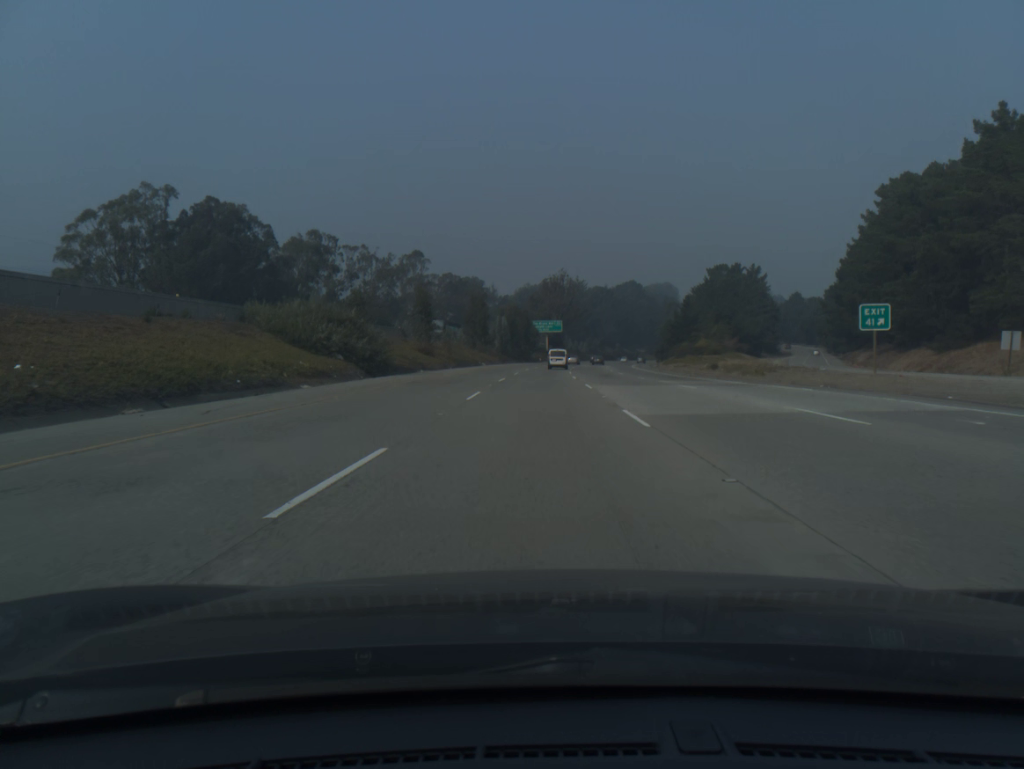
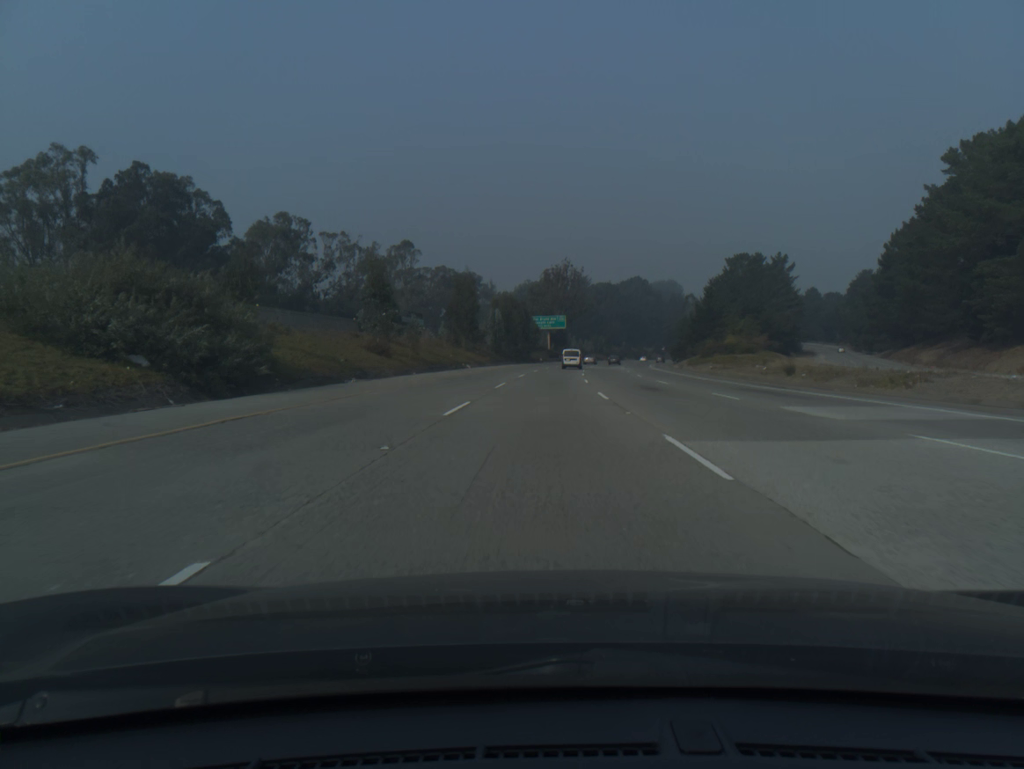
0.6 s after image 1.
(0.0, +20.0) m; 0°
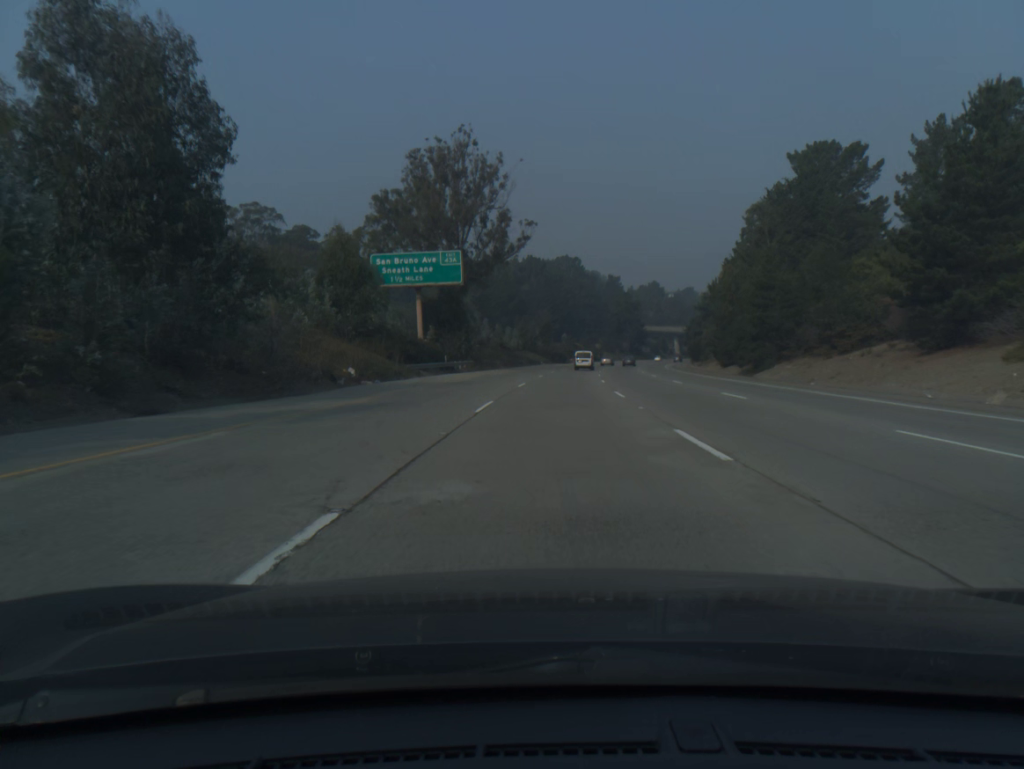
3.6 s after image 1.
(+4.2, +100.4) m; +6°
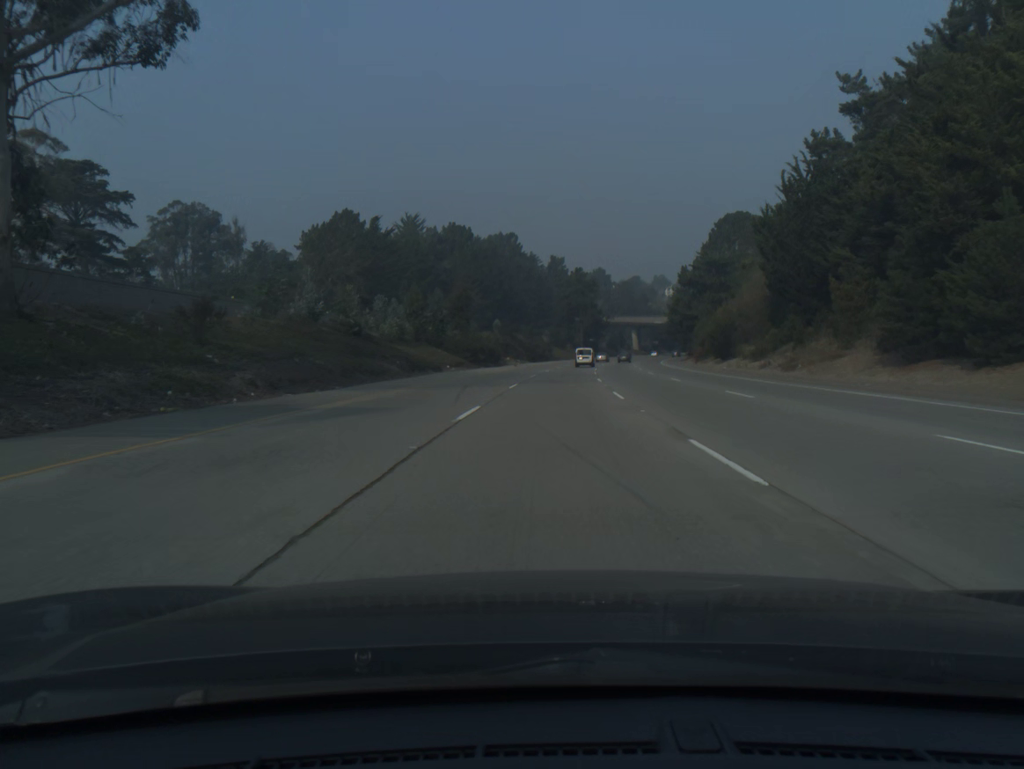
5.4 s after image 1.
(+2.4, +60.6) m; +5°
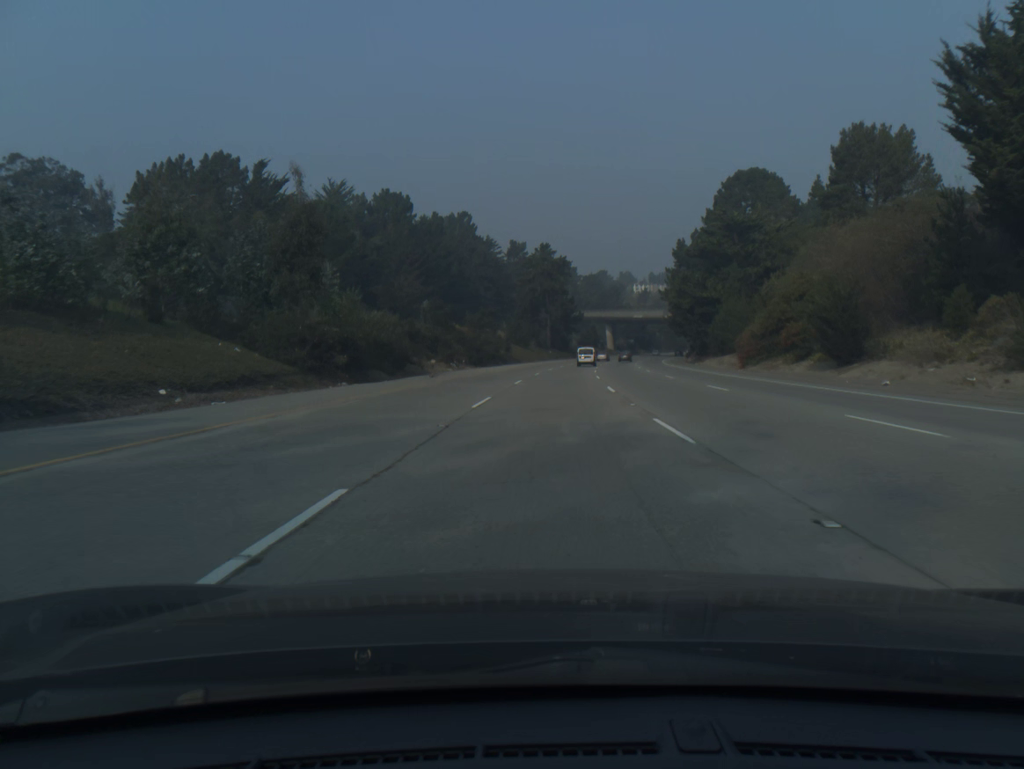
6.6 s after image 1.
(+0.9, +40.6) m; +3°
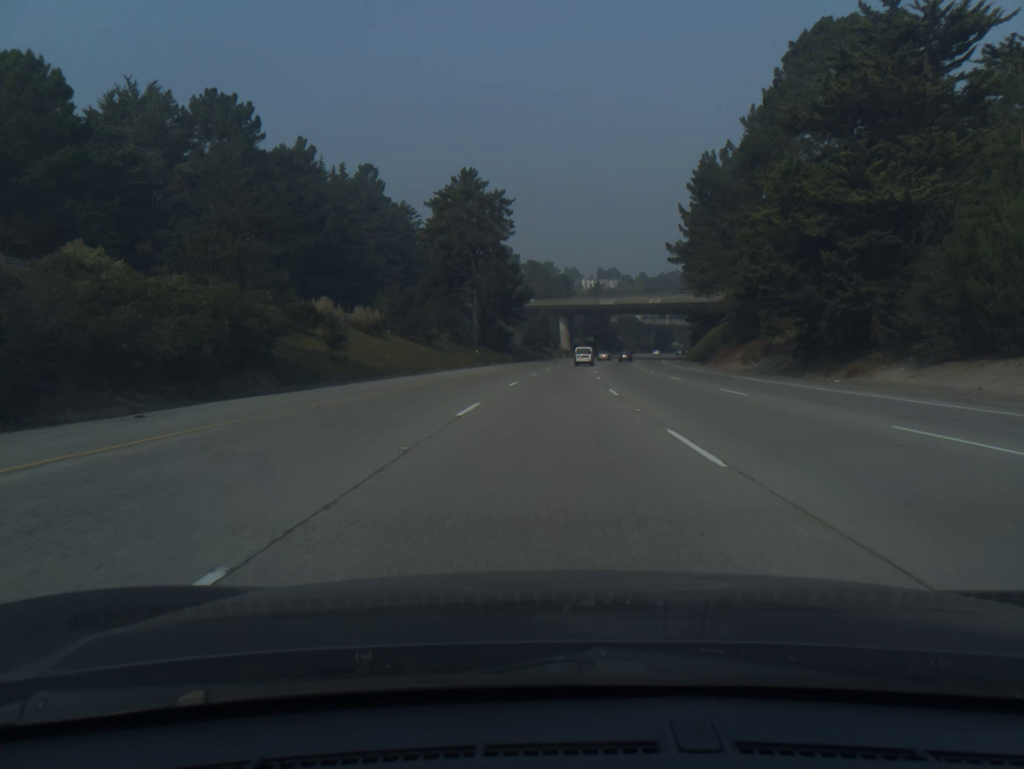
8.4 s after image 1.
(+2.2, +60.7) m; +4°
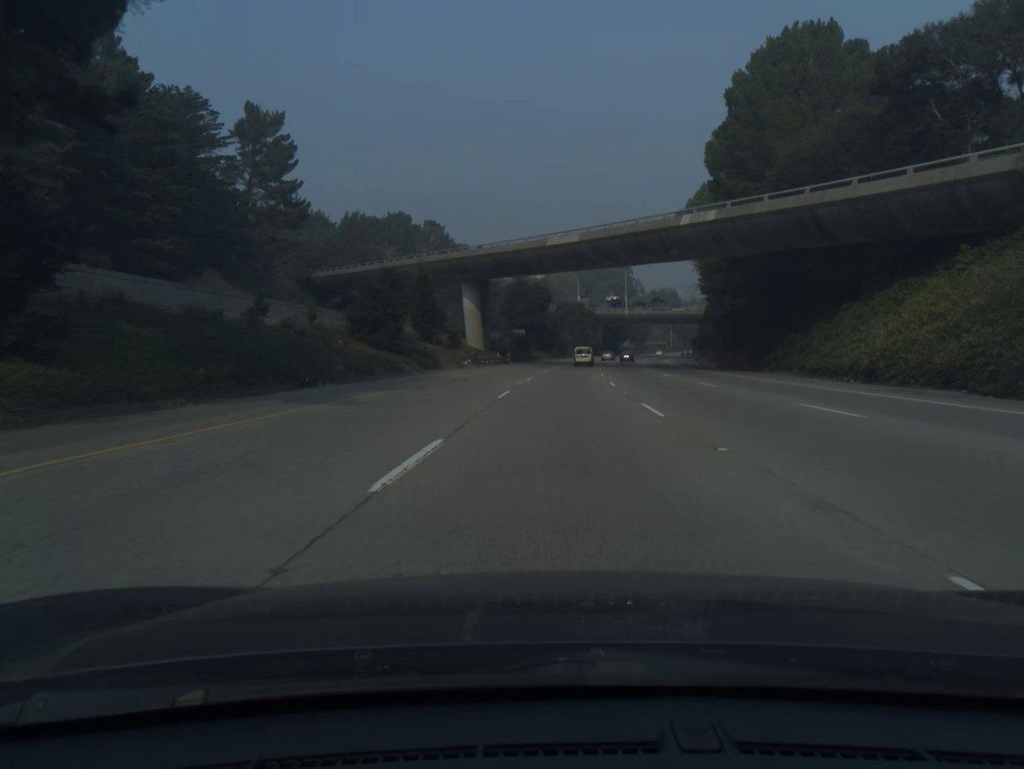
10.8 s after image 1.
(+3.9, +81.1) m; +6°
